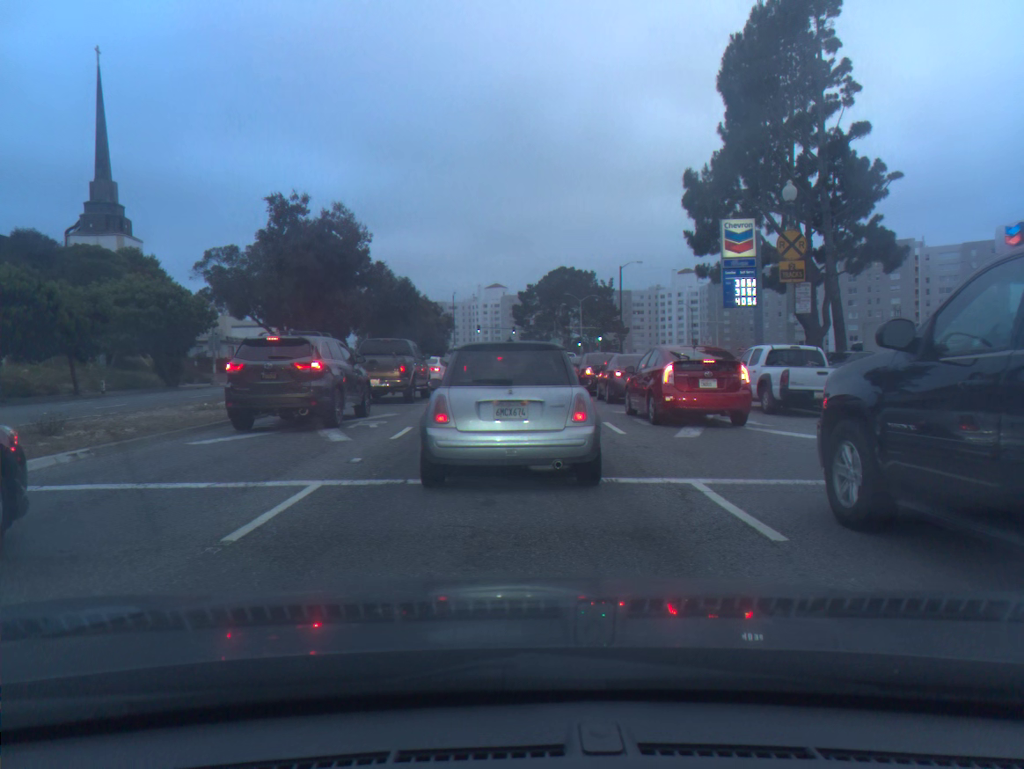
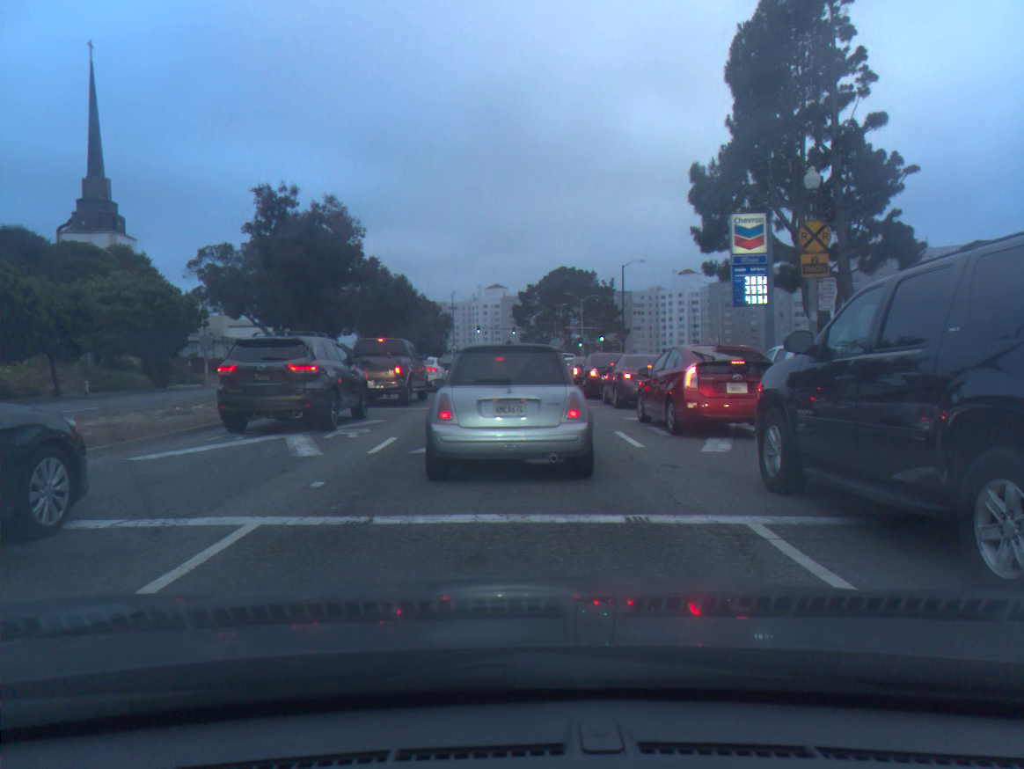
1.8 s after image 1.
(0.0, +1.8) m; 0°
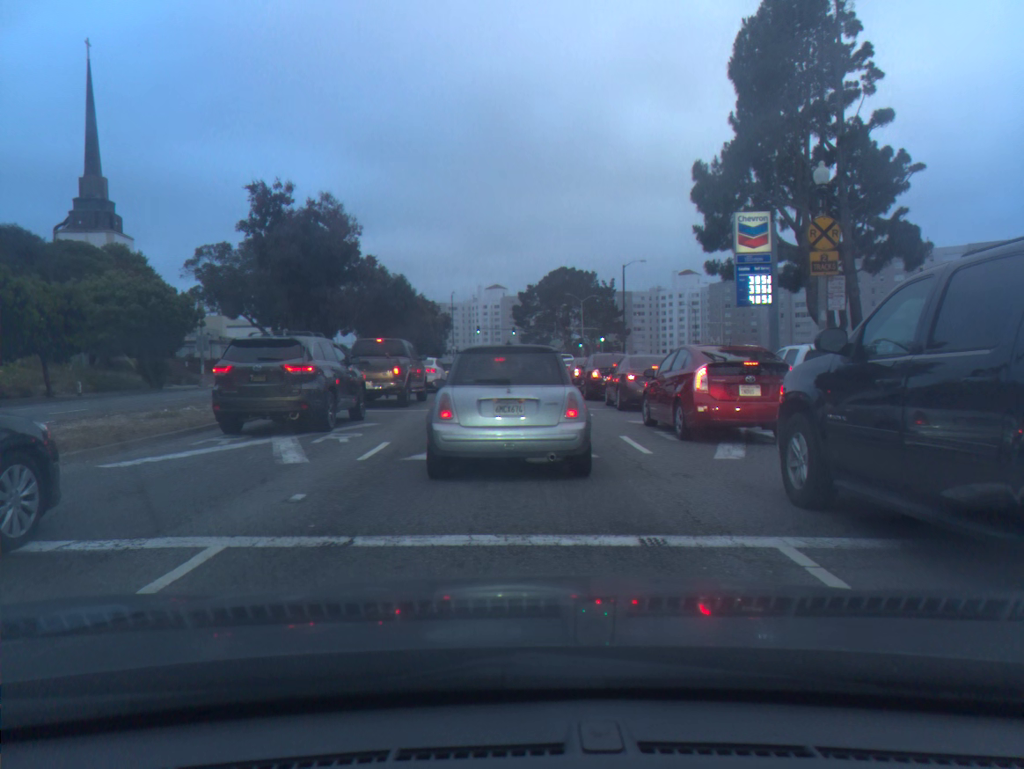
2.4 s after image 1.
(0.0, +0.7) m; 0°
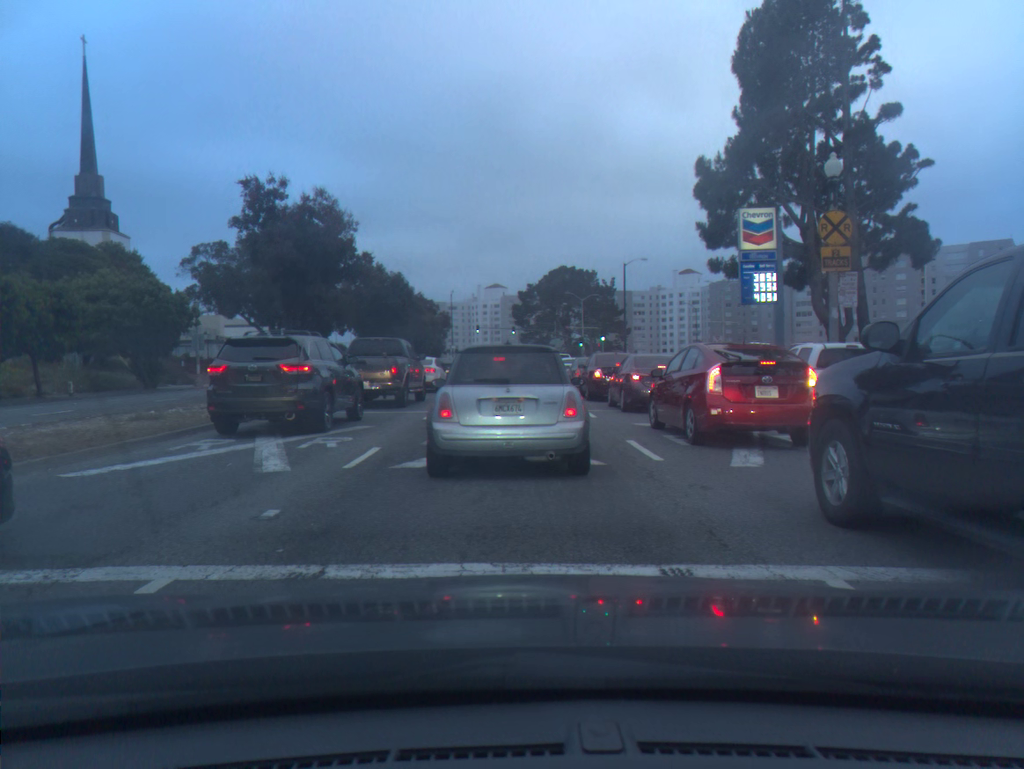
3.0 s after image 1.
(0.0, +0.8) m; 0°
